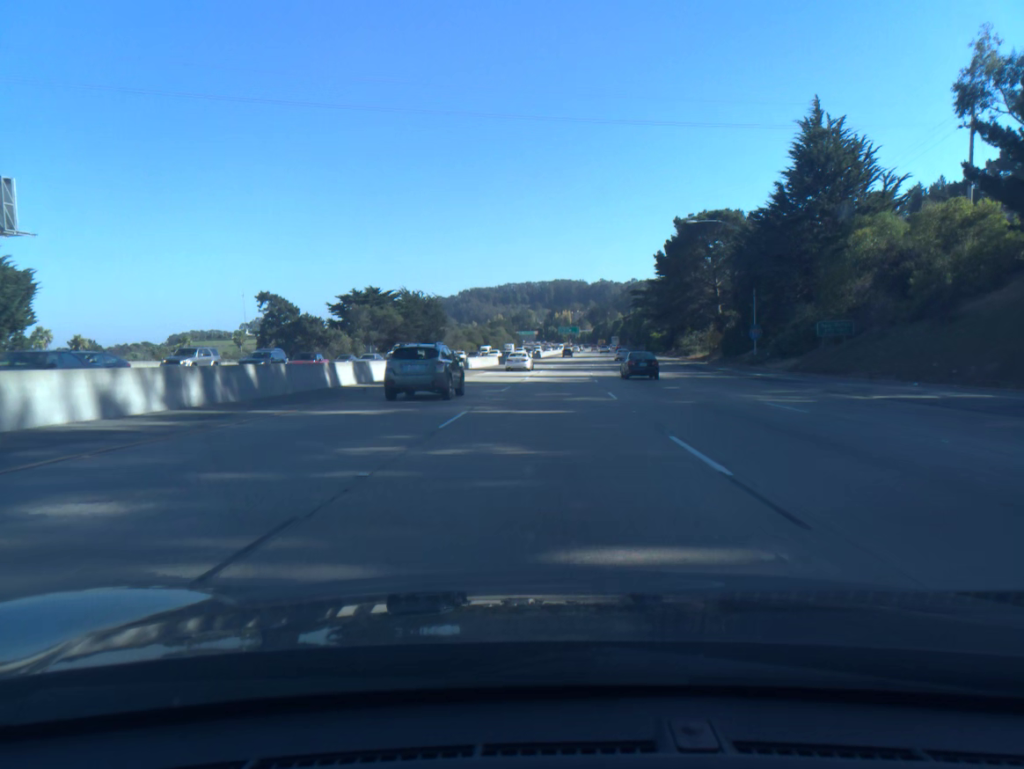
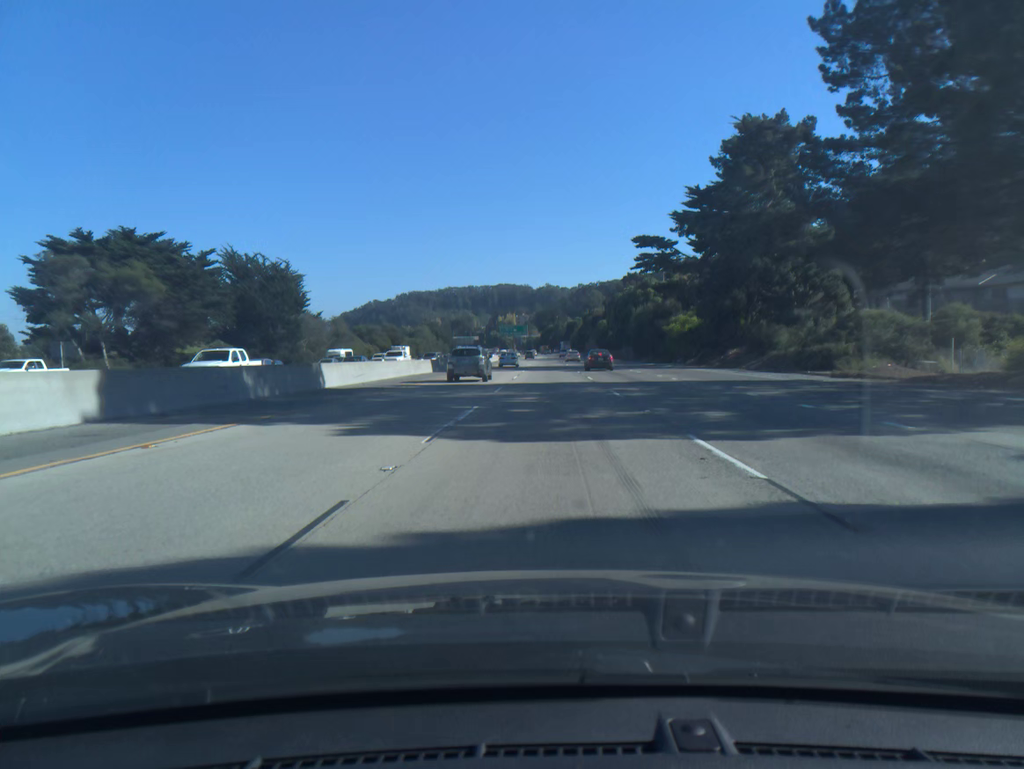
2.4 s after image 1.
(+2.6, +71.8) m; +4°
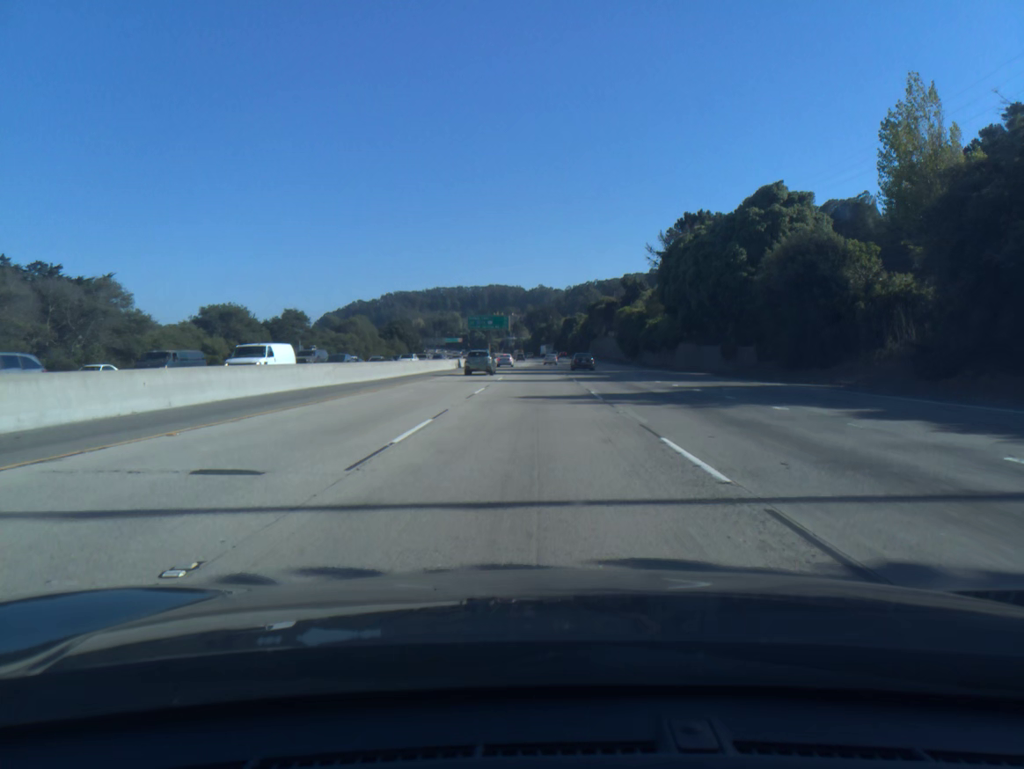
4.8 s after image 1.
(+1.0, +71.6) m; +1°
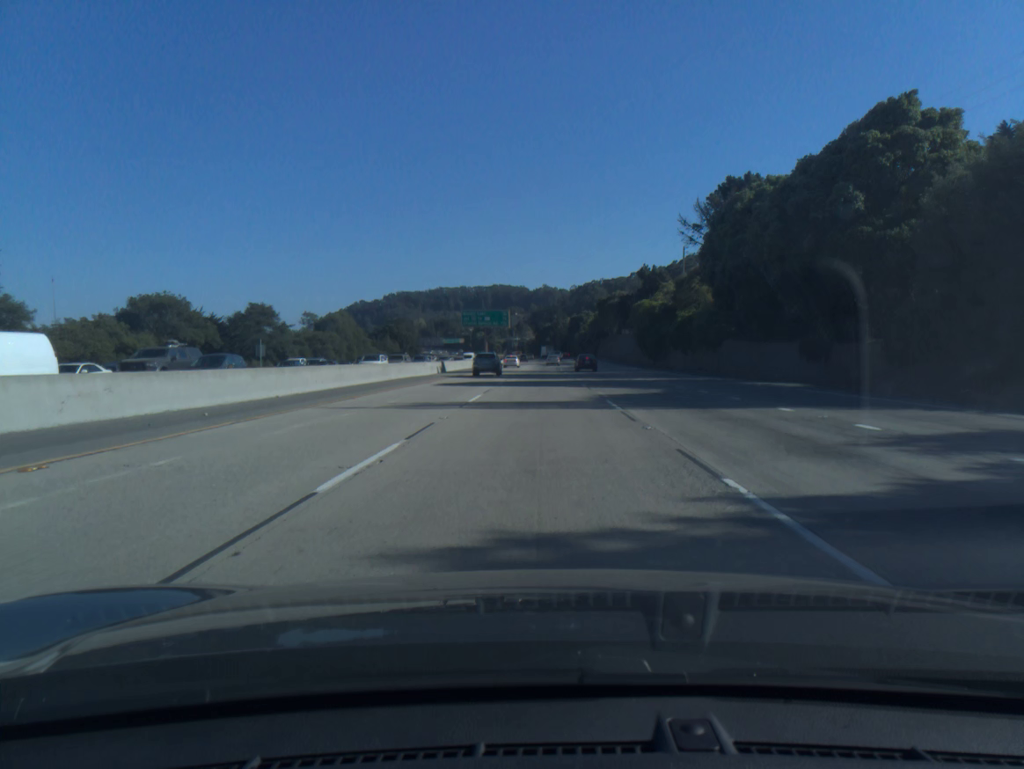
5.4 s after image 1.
(-0.1, +17.9) m; 0°
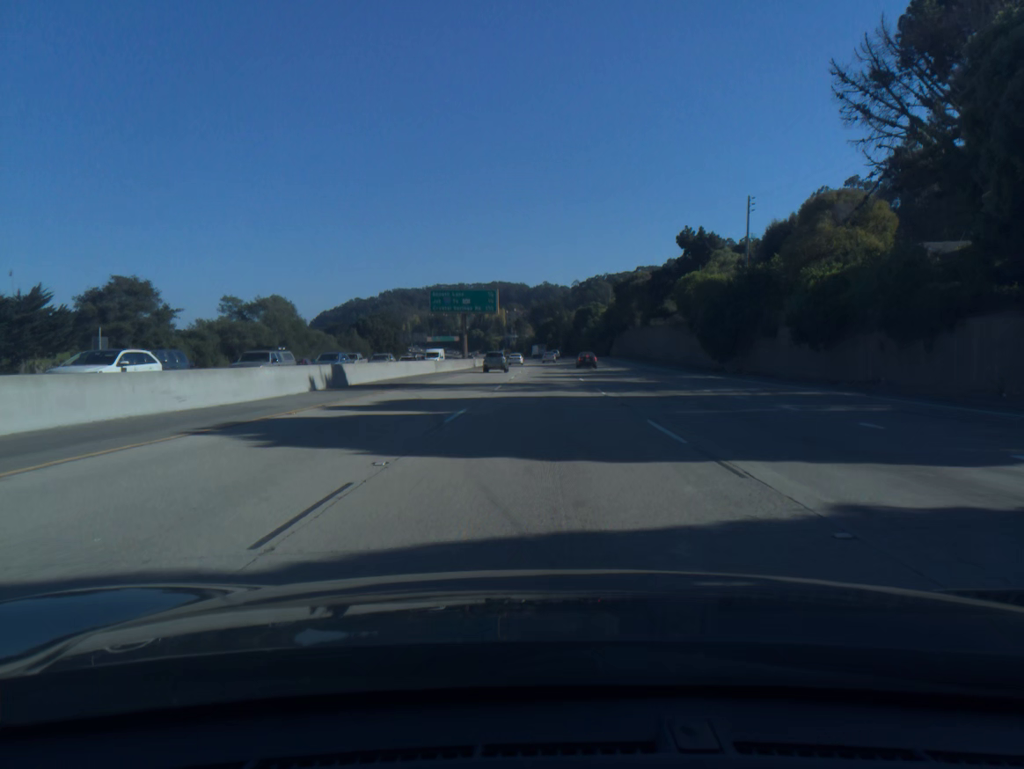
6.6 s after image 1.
(-0.1, +35.6) m; 0°
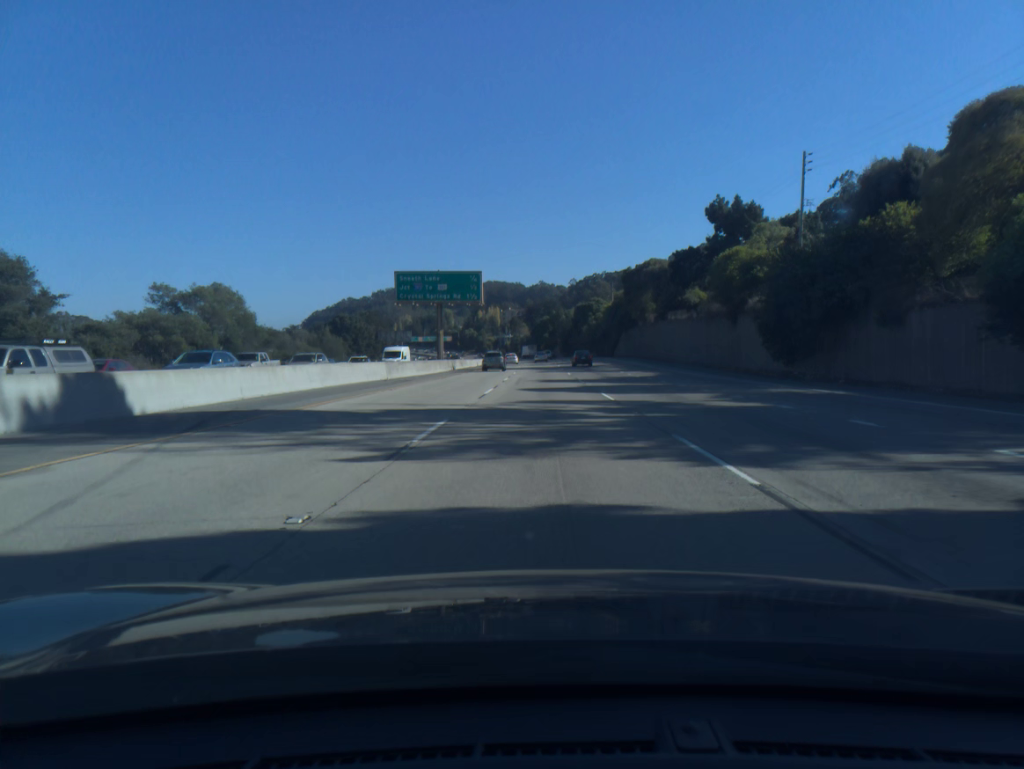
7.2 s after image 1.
(0.0, +17.8) m; 0°
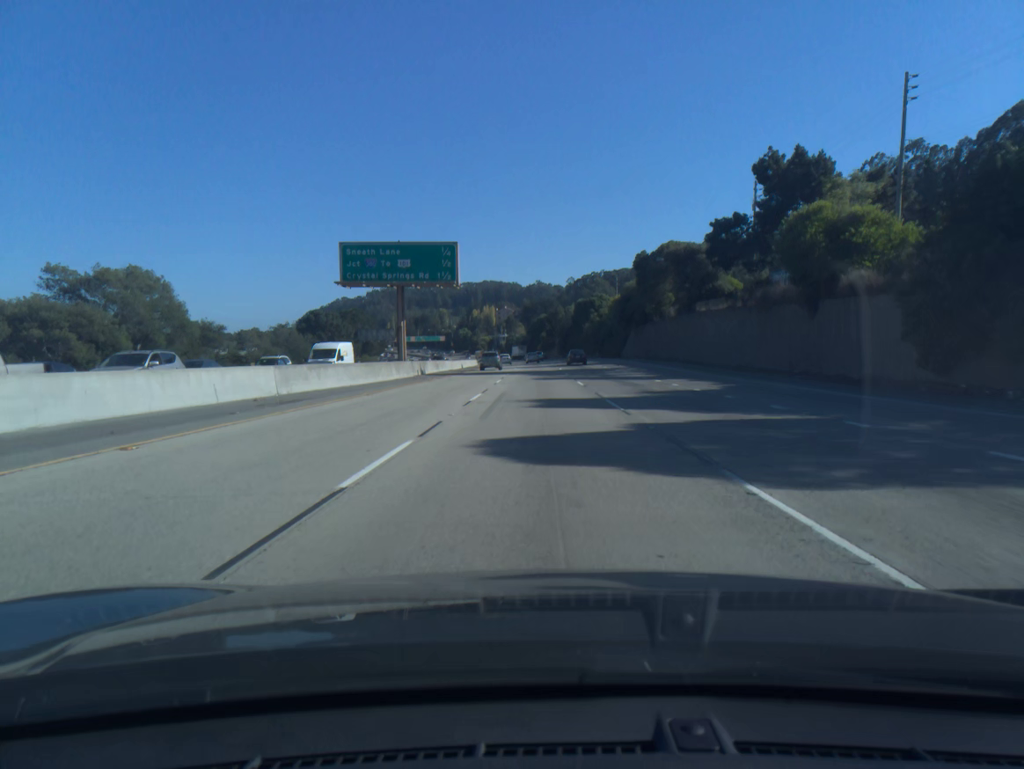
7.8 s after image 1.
(0.0, +17.8) m; 0°
